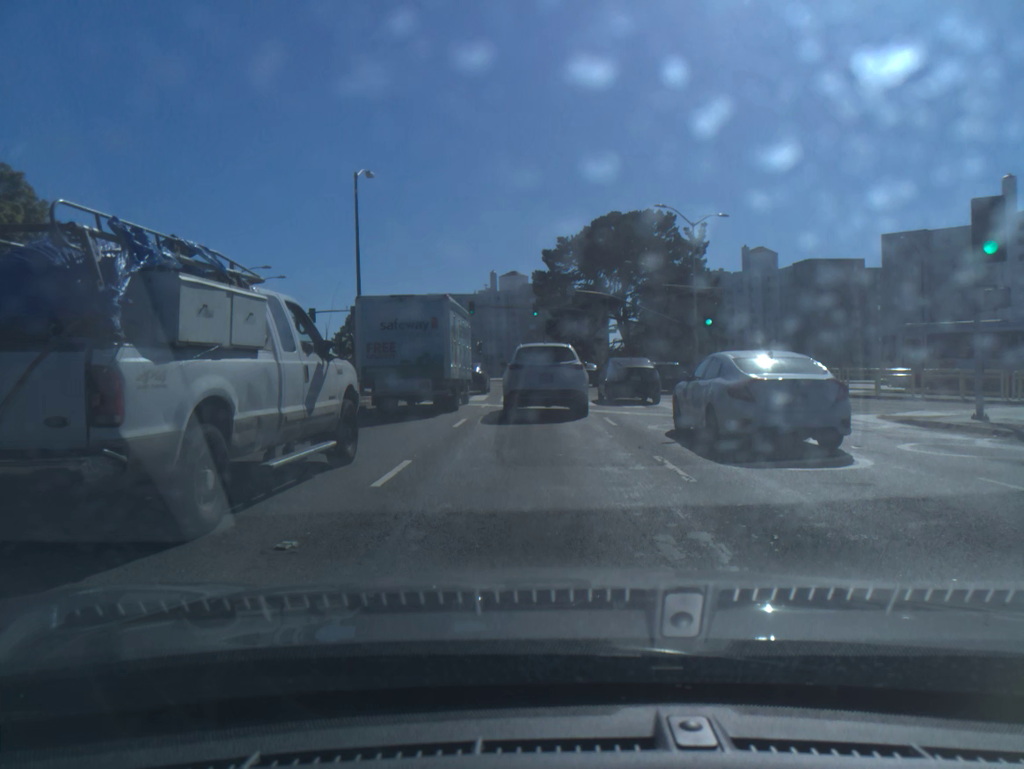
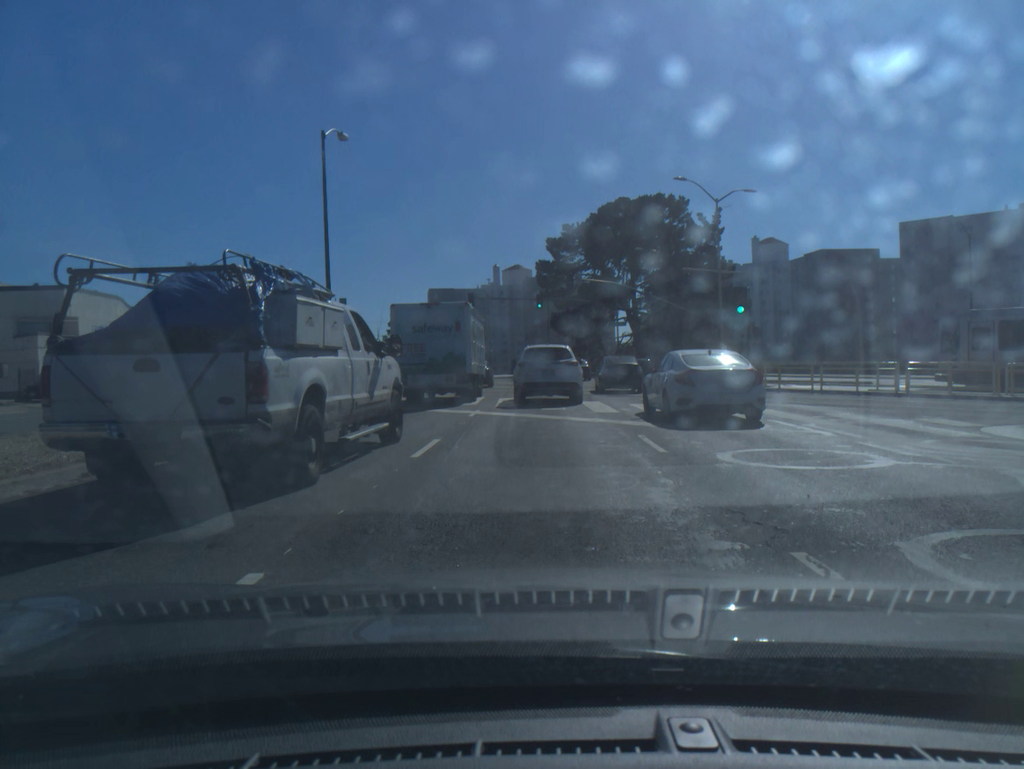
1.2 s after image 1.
(0.0, +5.3) m; 0°
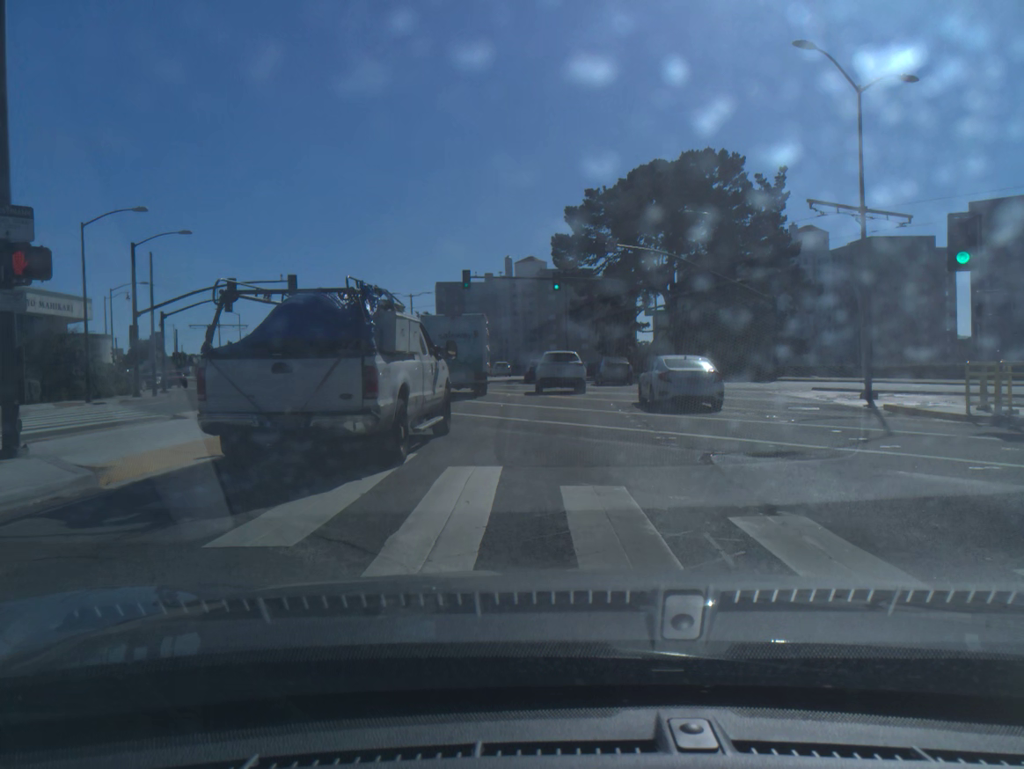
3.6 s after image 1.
(-0.1, +17.2) m; -1°
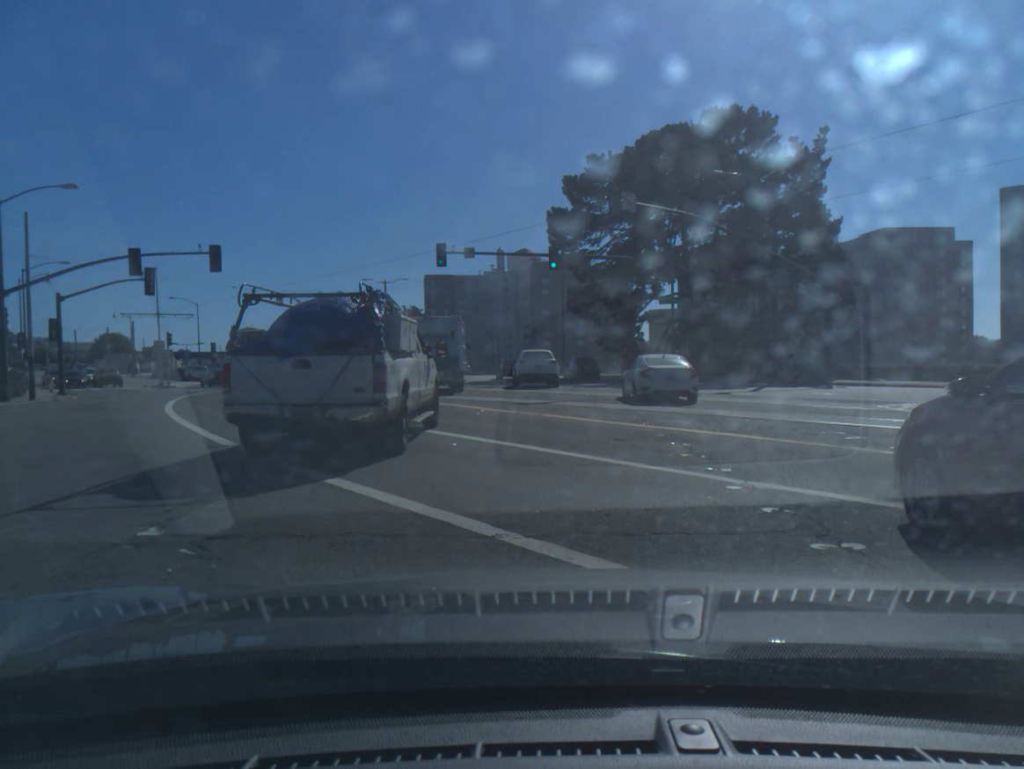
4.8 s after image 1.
(+0.1, +11.1) m; +1°
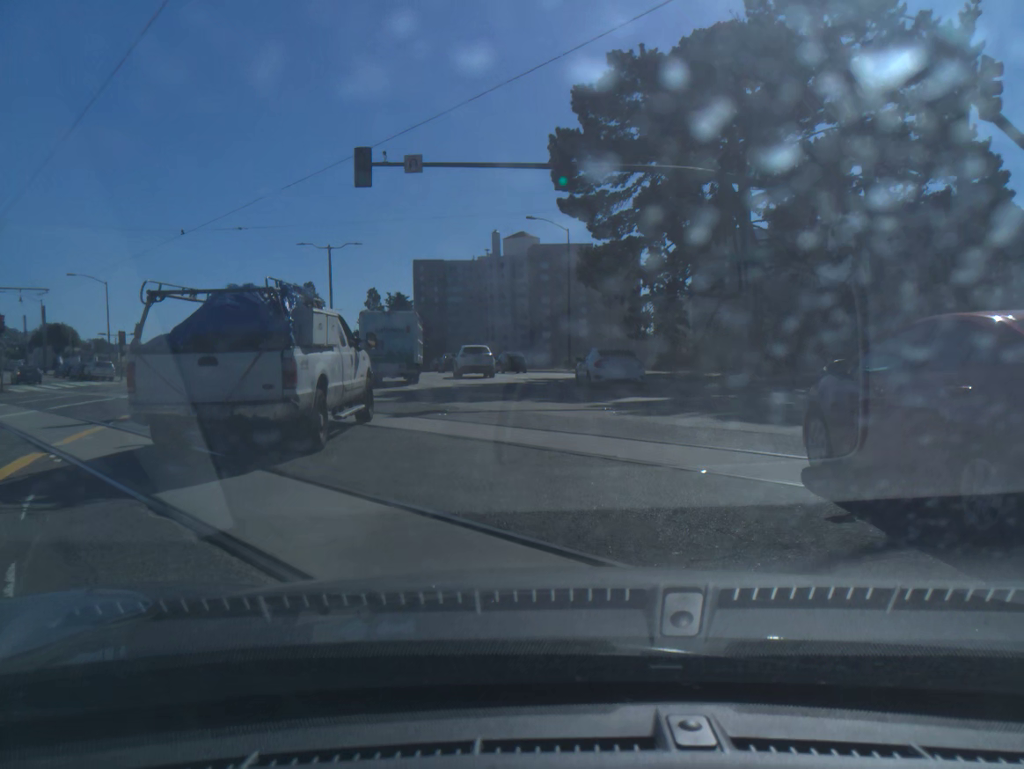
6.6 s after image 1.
(0.0, +19.8) m; 0°
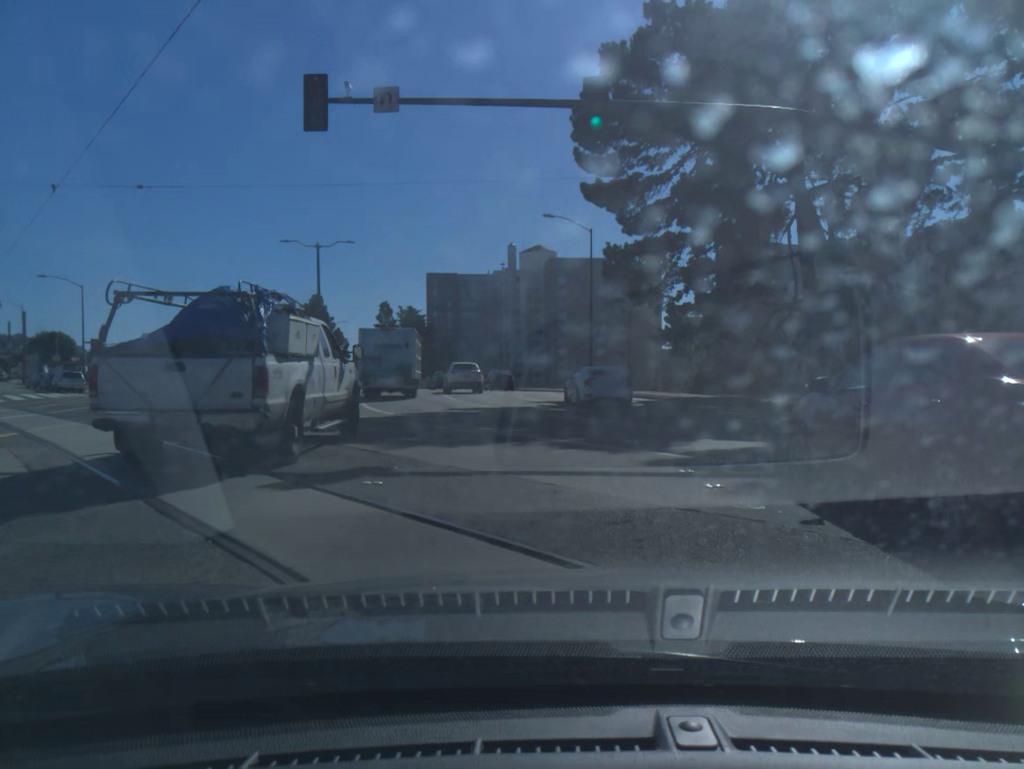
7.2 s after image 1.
(-0.1, +7.4) m; -2°
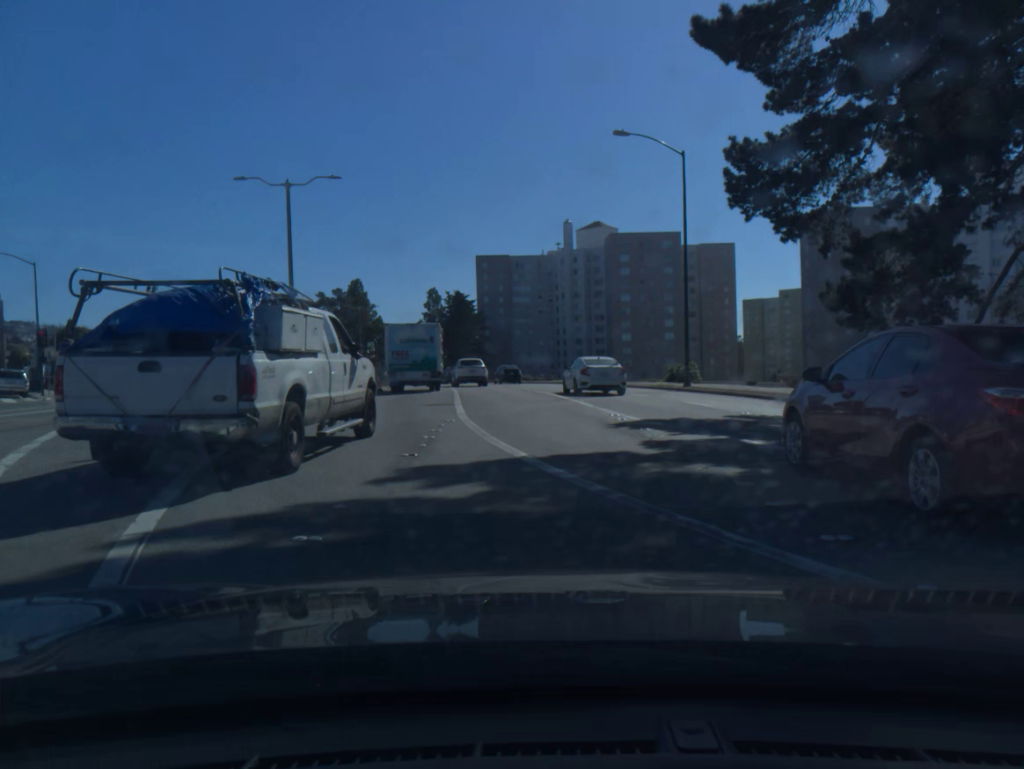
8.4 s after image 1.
(-0.5, +15.8) m; -4°
